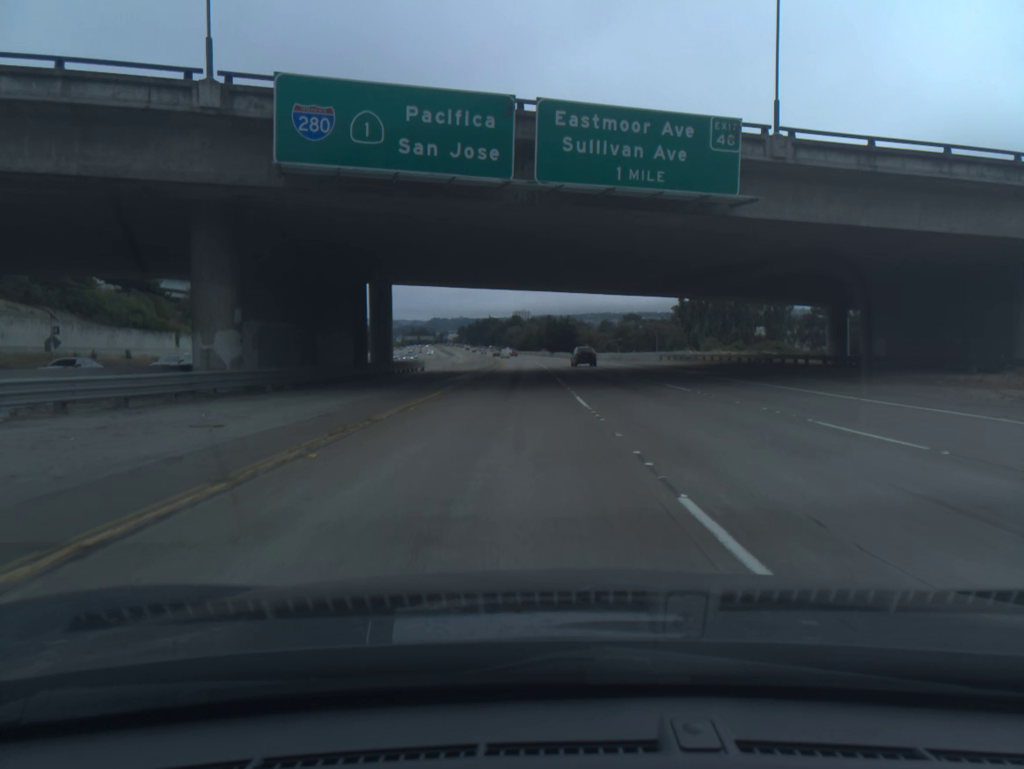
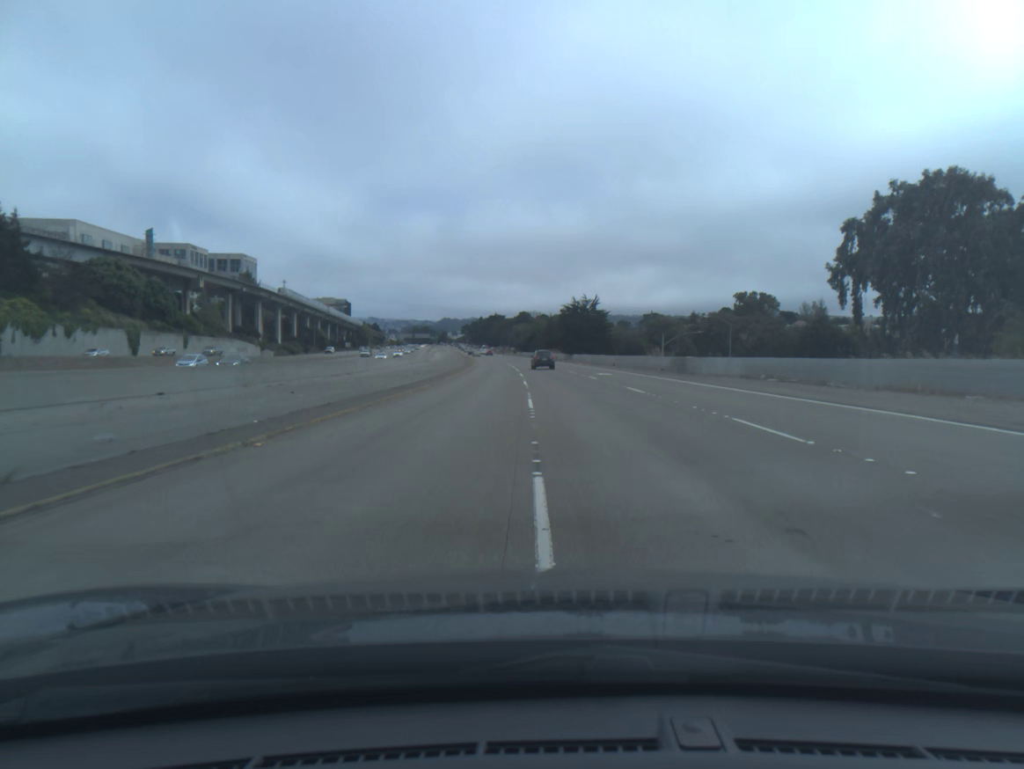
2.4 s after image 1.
(+0.1, +71.5) m; -1°
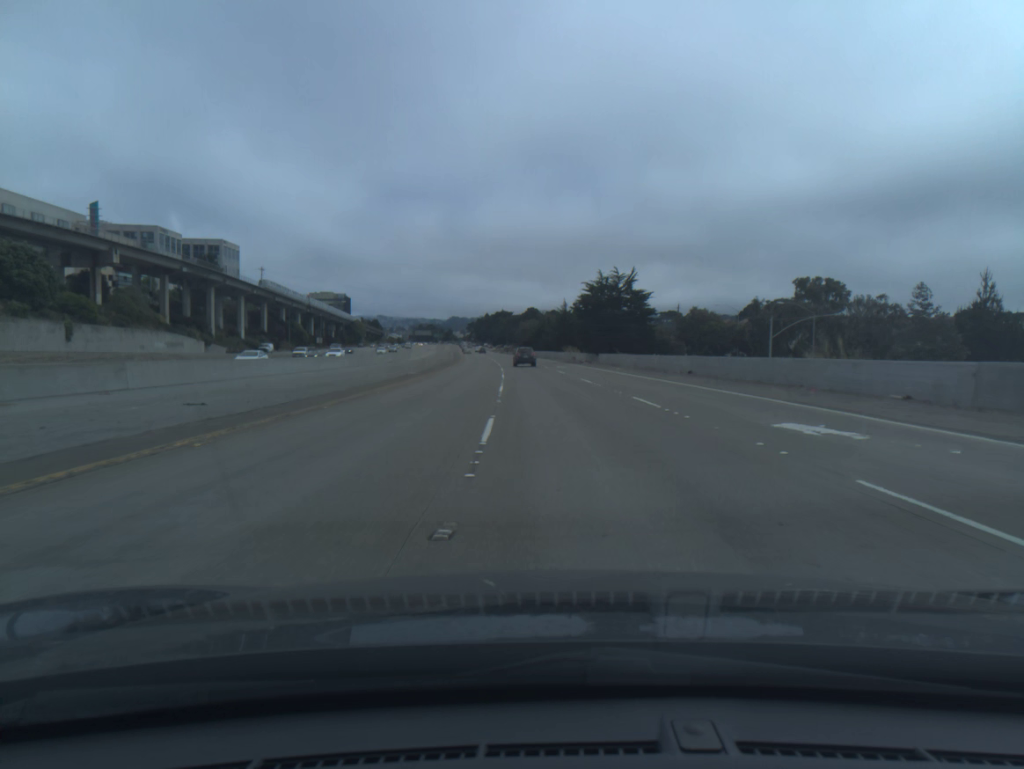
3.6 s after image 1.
(-0.3, +36.4) m; -1°
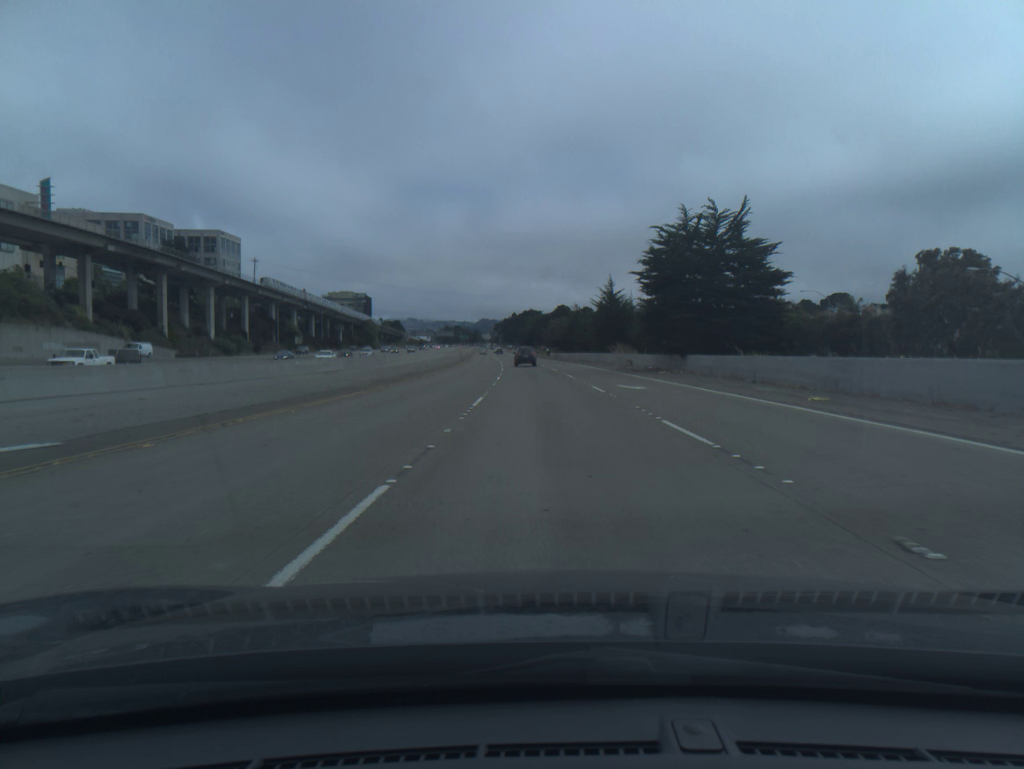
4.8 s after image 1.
(-0.4, +36.6) m; -2°
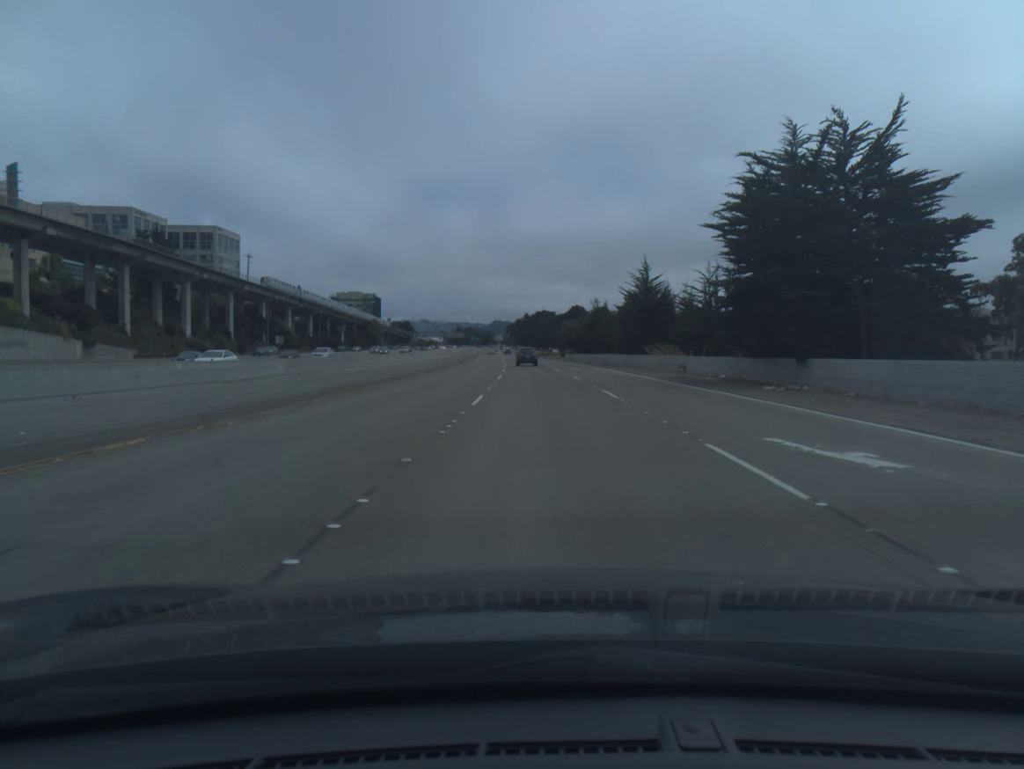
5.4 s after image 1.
(-0.2, +18.3) m; -1°
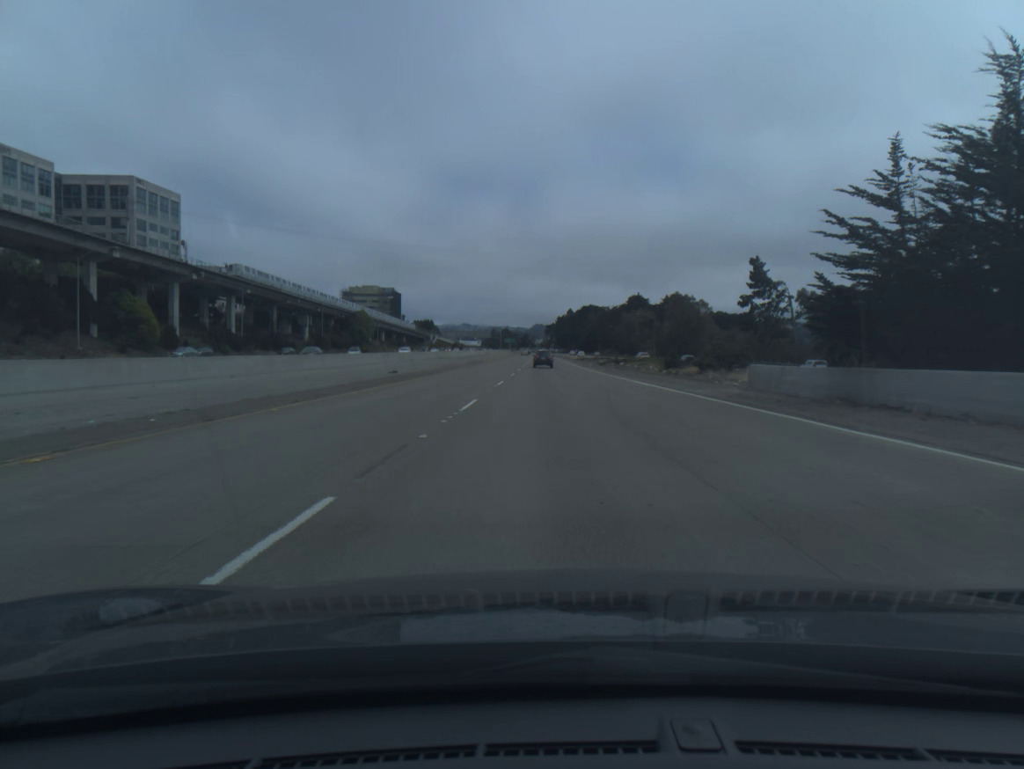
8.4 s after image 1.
(-2.7, +91.3) m; -3°
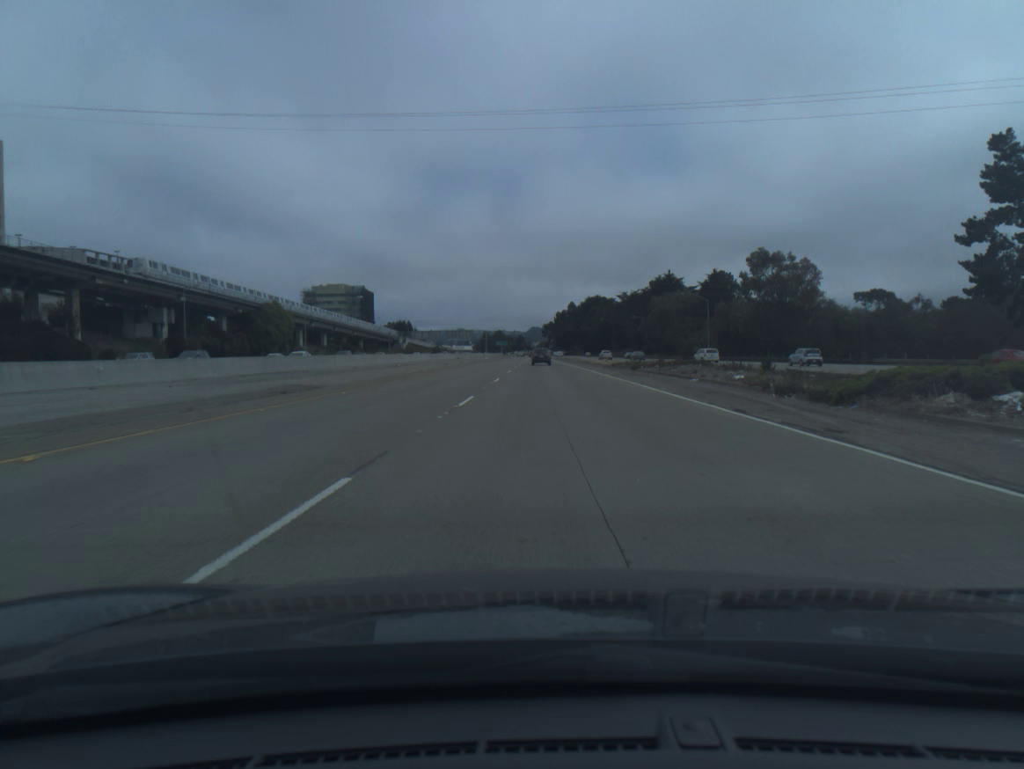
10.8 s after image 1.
(0.0, +73.2) m; 0°
